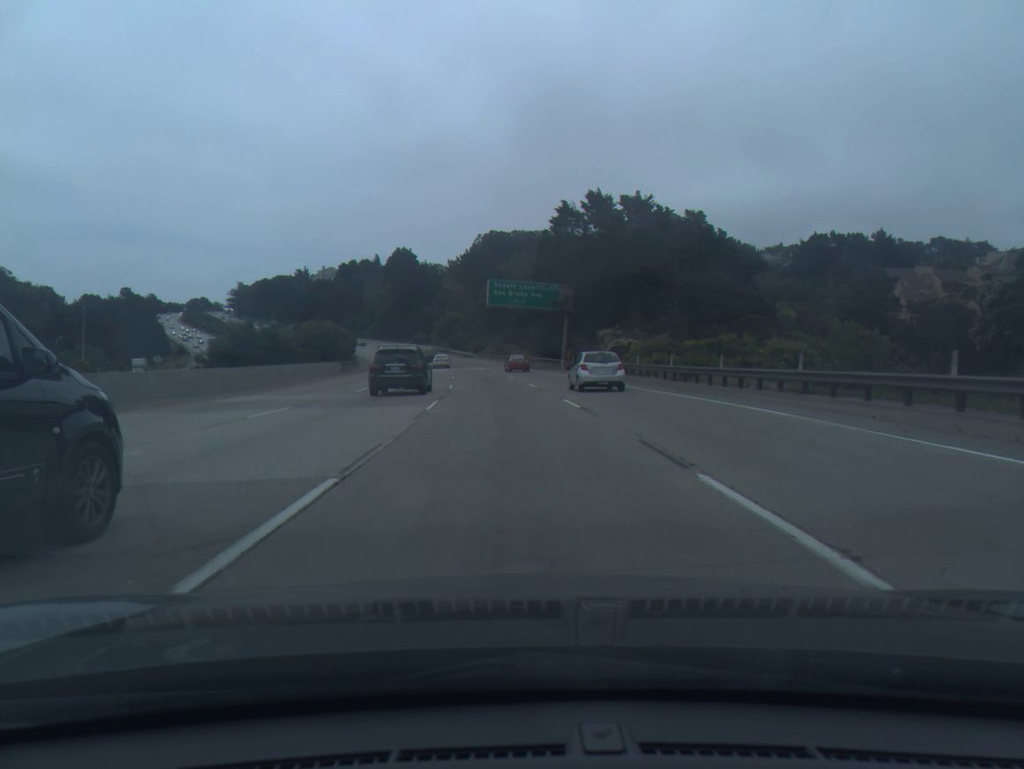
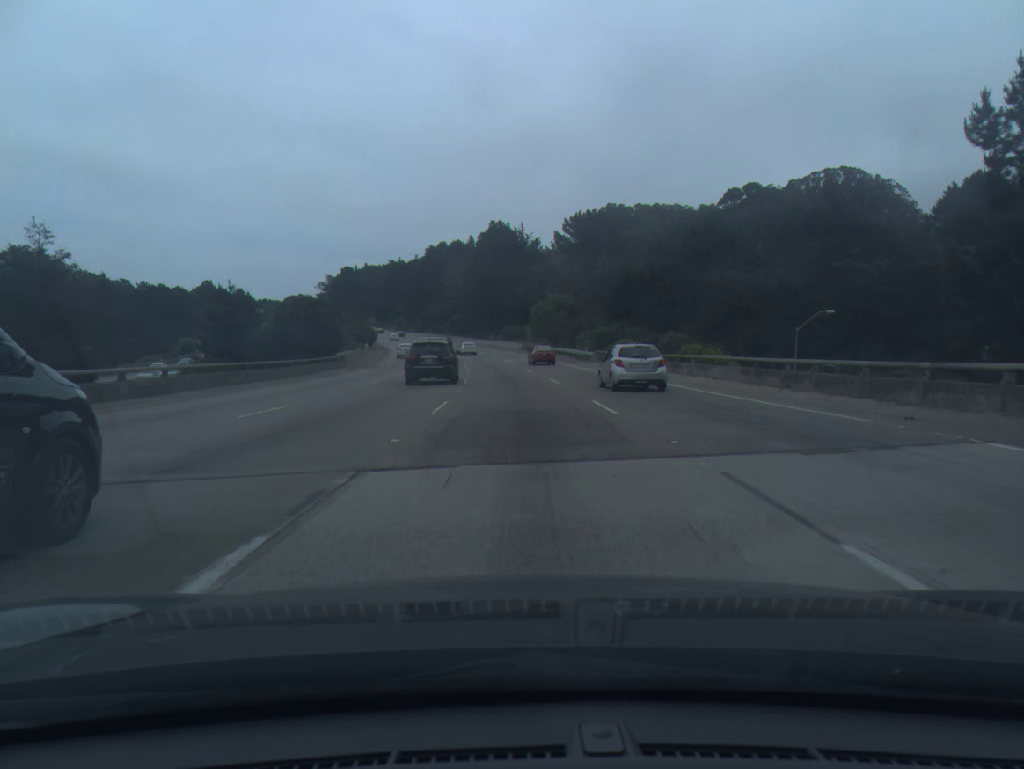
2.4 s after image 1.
(-5.1, +75.8) m; -8°
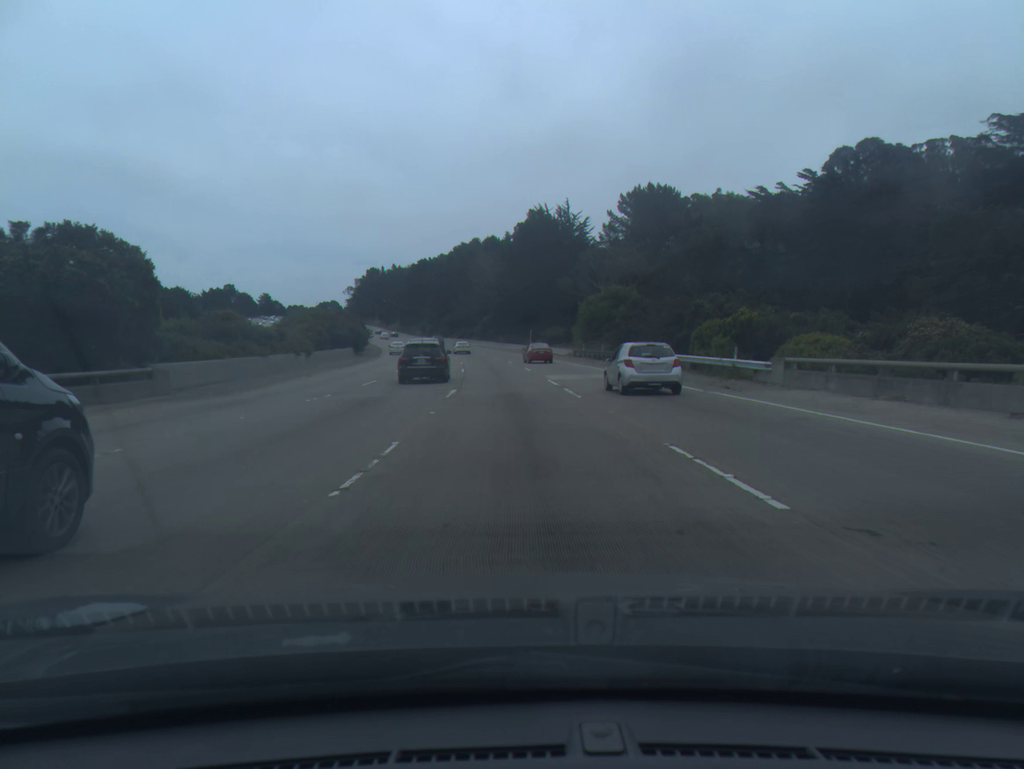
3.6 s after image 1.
(-0.9, +38.2) m; -3°
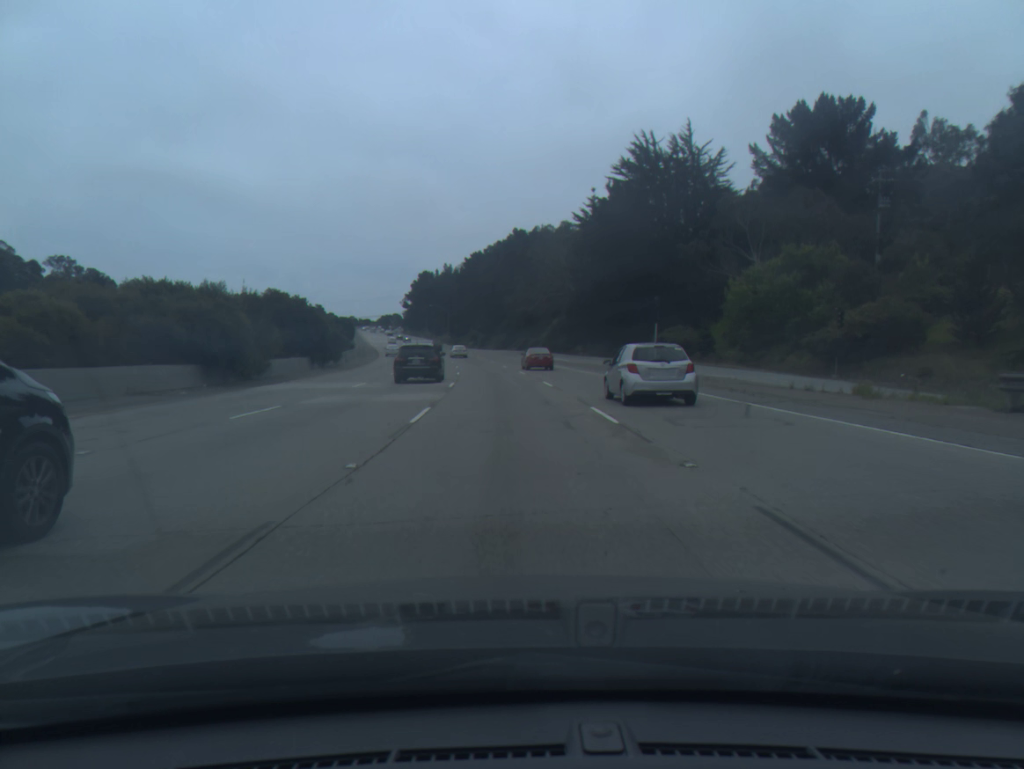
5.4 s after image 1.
(-2.4, +57.5) m; -5°
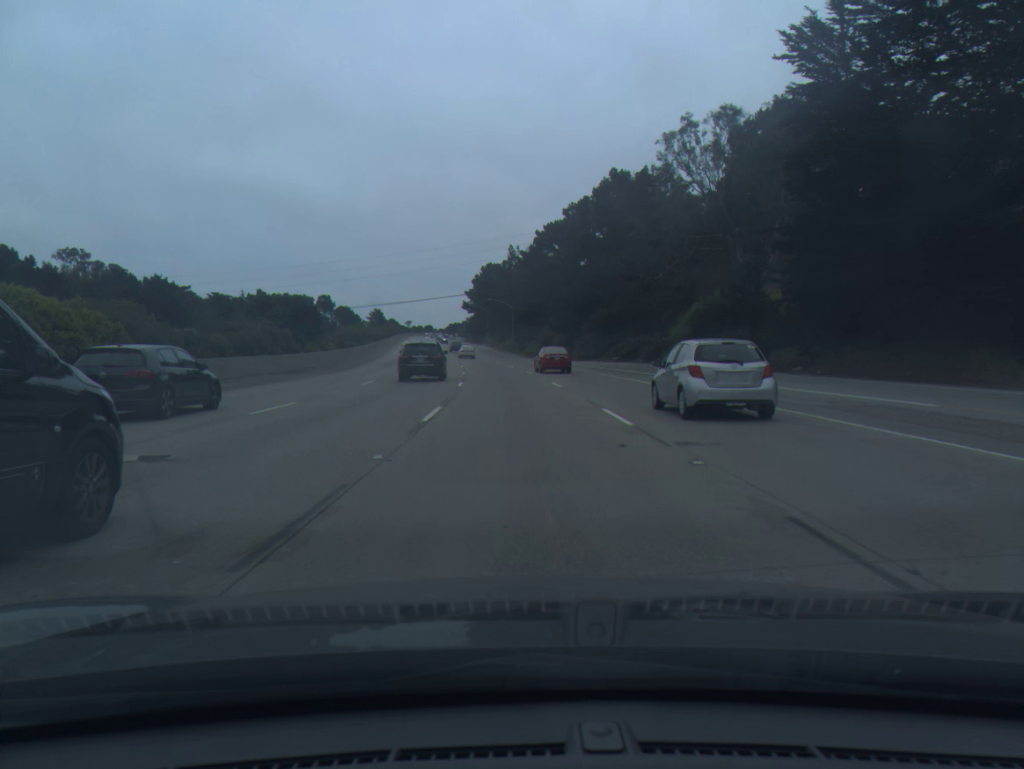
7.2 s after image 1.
(-3.0, +57.9) m; -6°
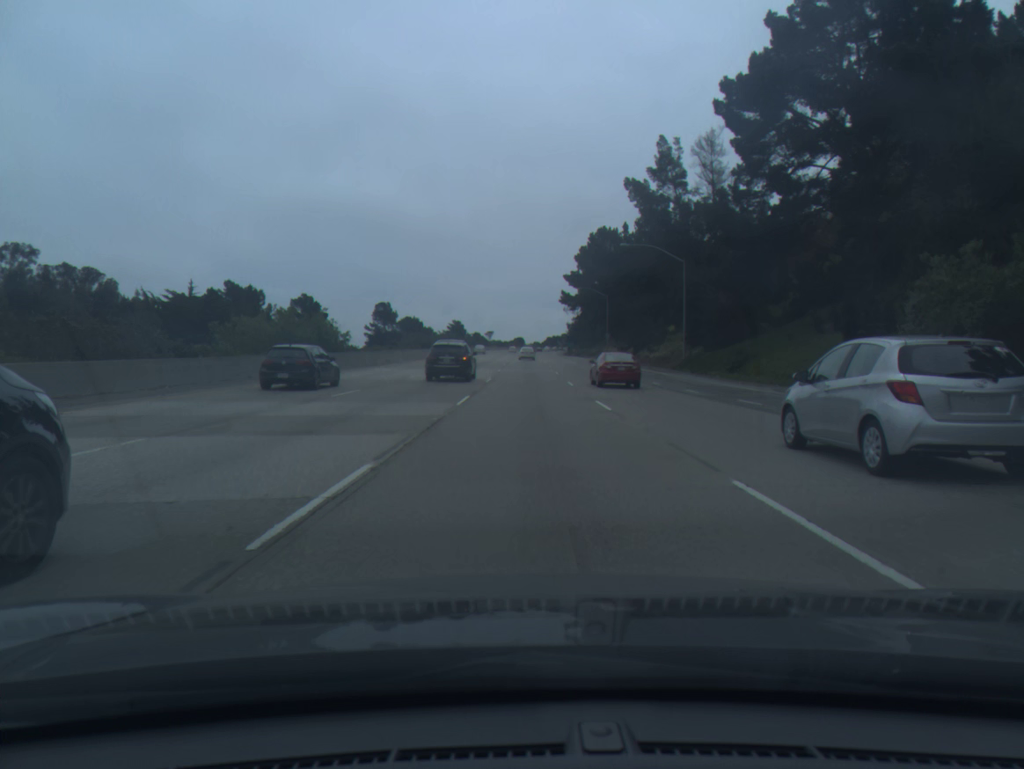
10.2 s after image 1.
(-6.7, +96.7) m; -7°
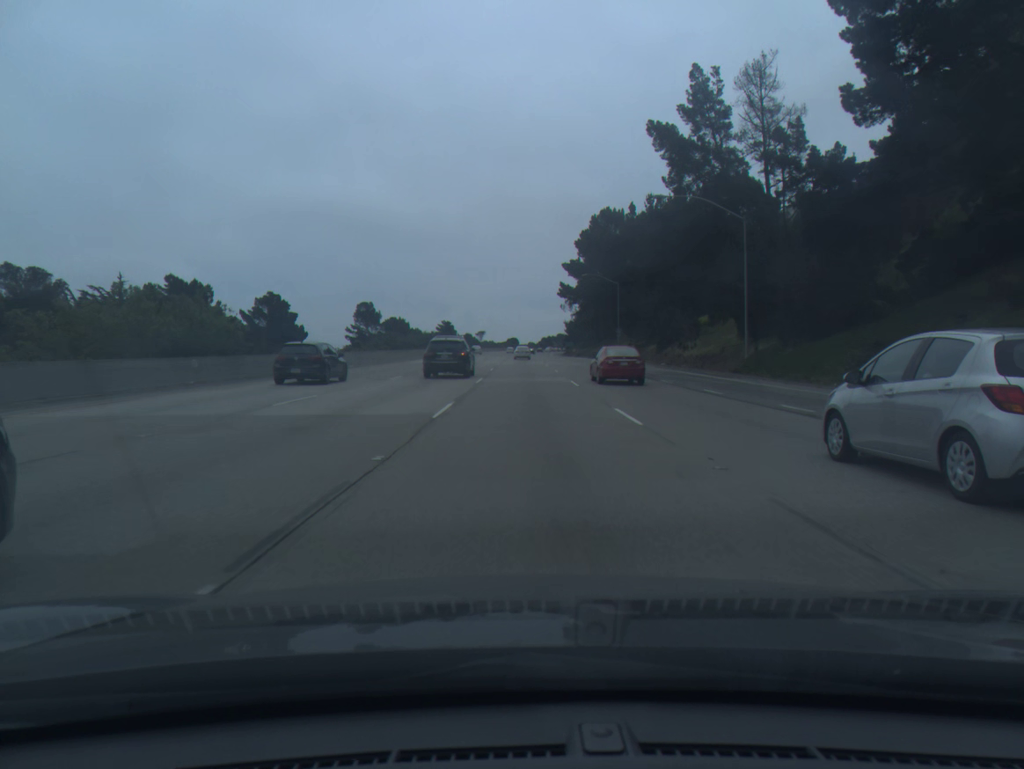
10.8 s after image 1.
(+0.1, +19.5) m; 0°
